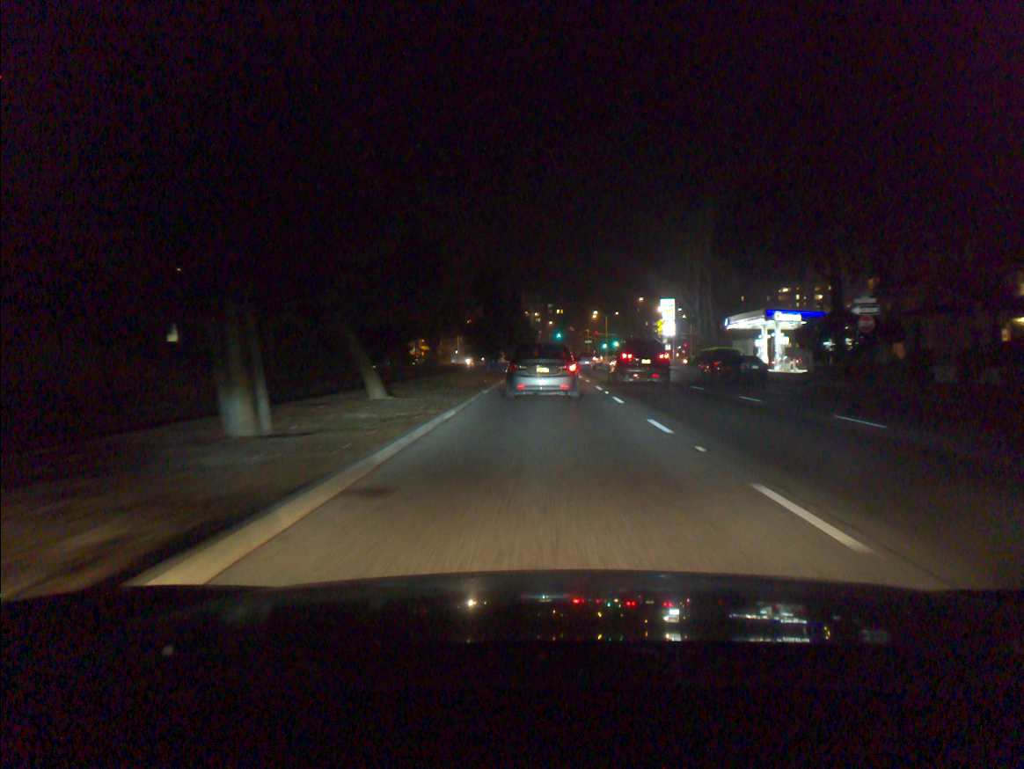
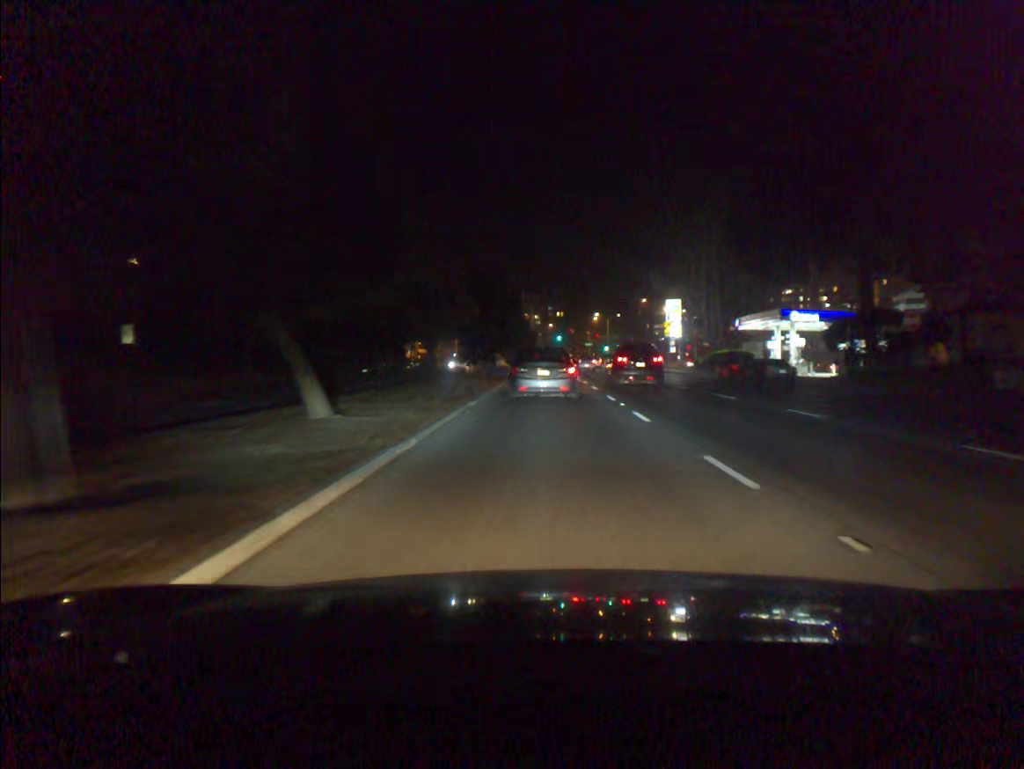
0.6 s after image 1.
(0.0, +4.7) m; 0°
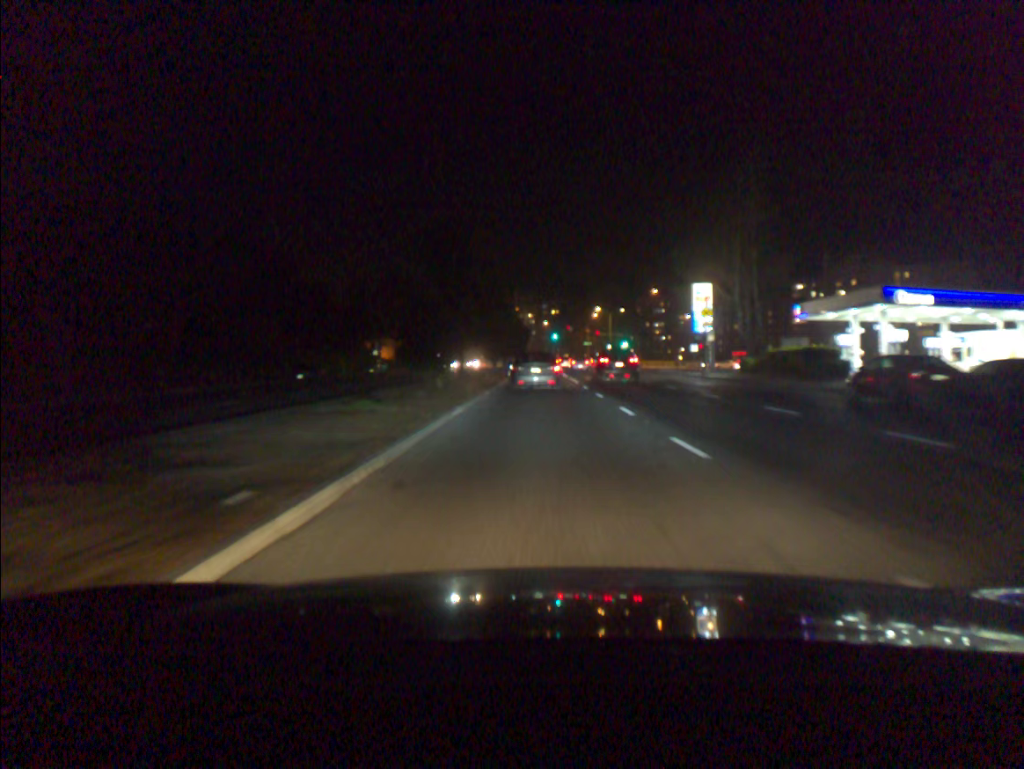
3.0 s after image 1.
(+0.1, +20.1) m; 0°
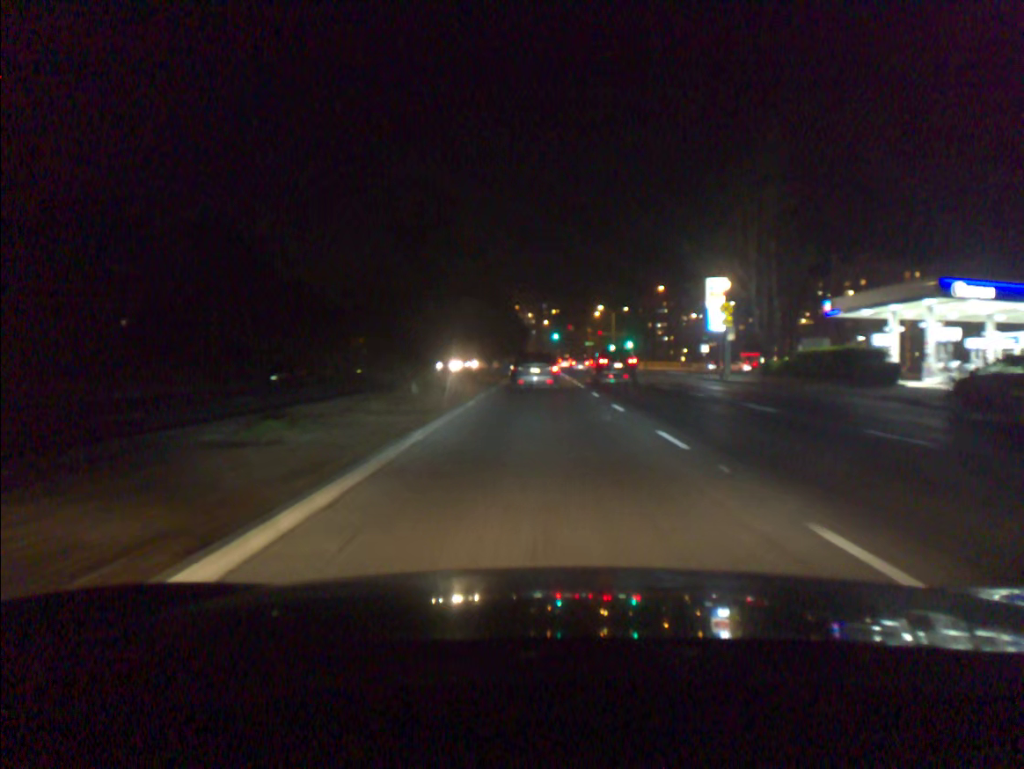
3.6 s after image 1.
(0.0, +5.9) m; 0°
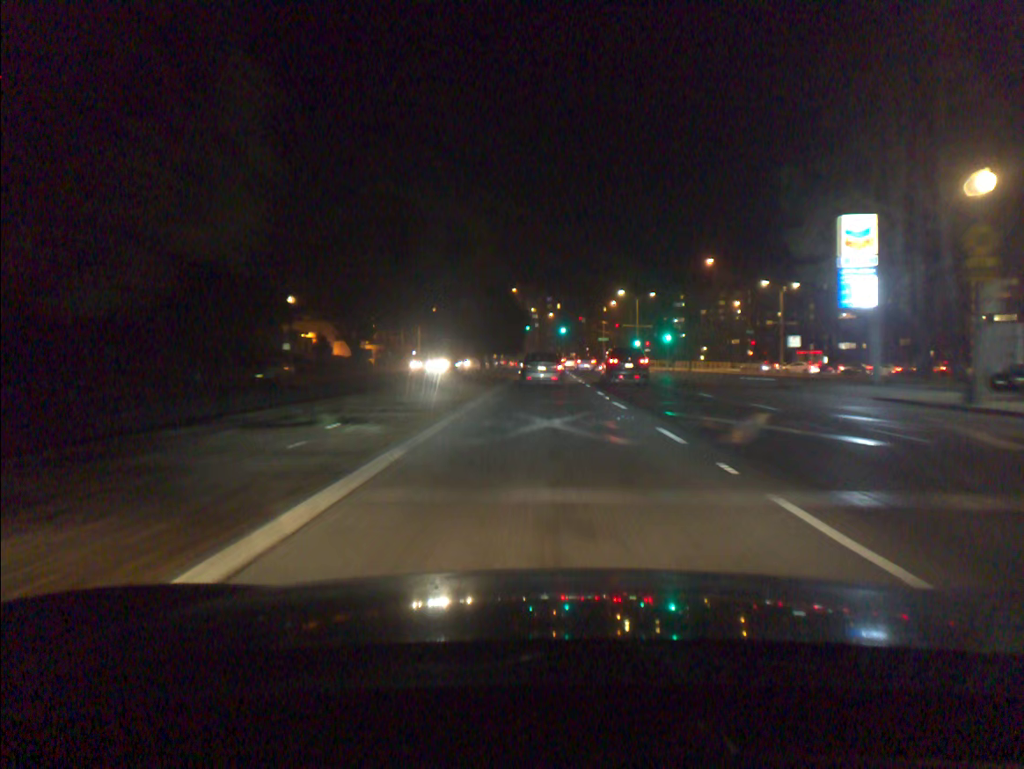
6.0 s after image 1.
(-0.1, +28.7) m; 0°
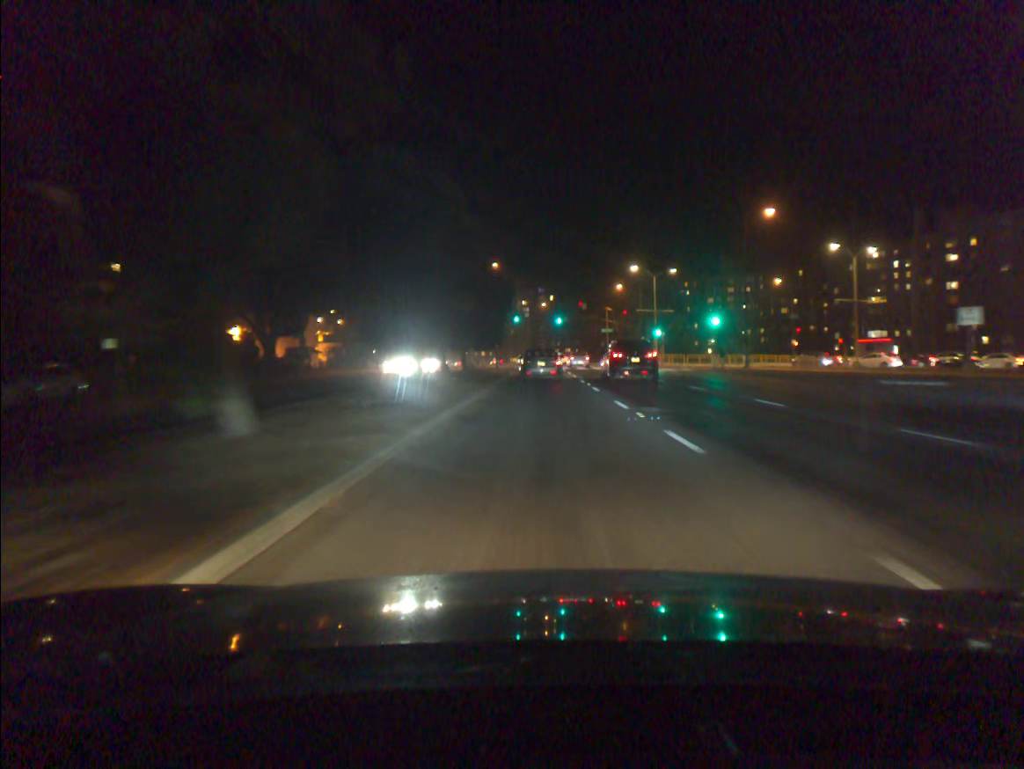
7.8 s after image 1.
(+0.2, +24.2) m; +1°
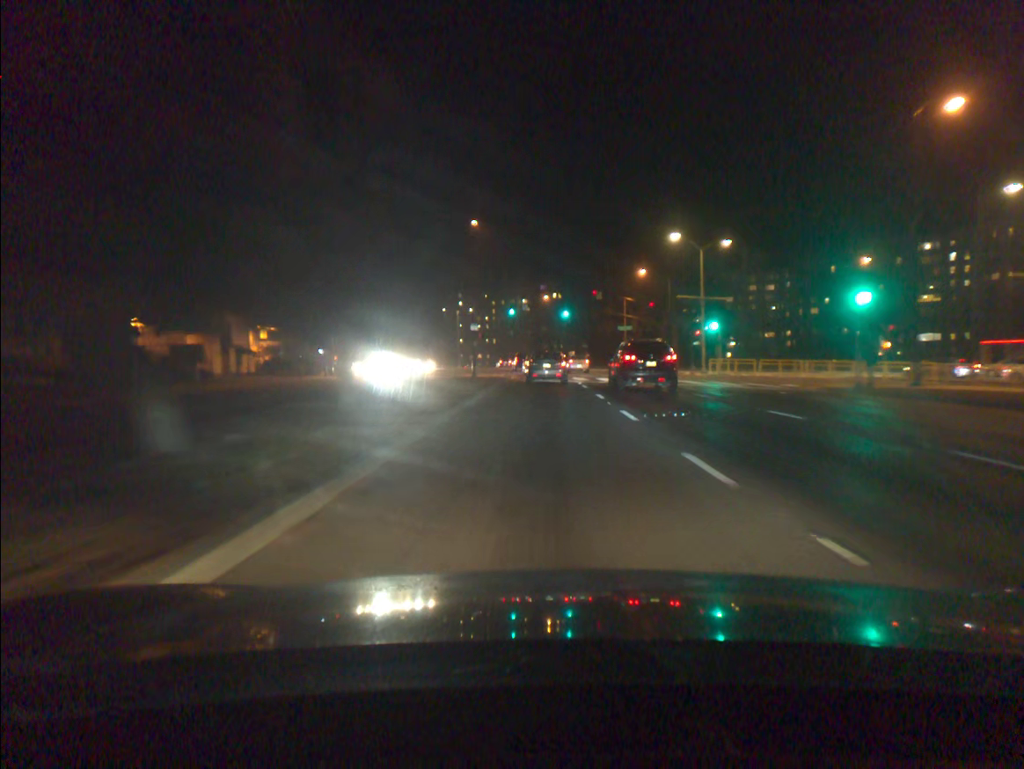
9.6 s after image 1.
(0.0, +25.1) m; 0°
